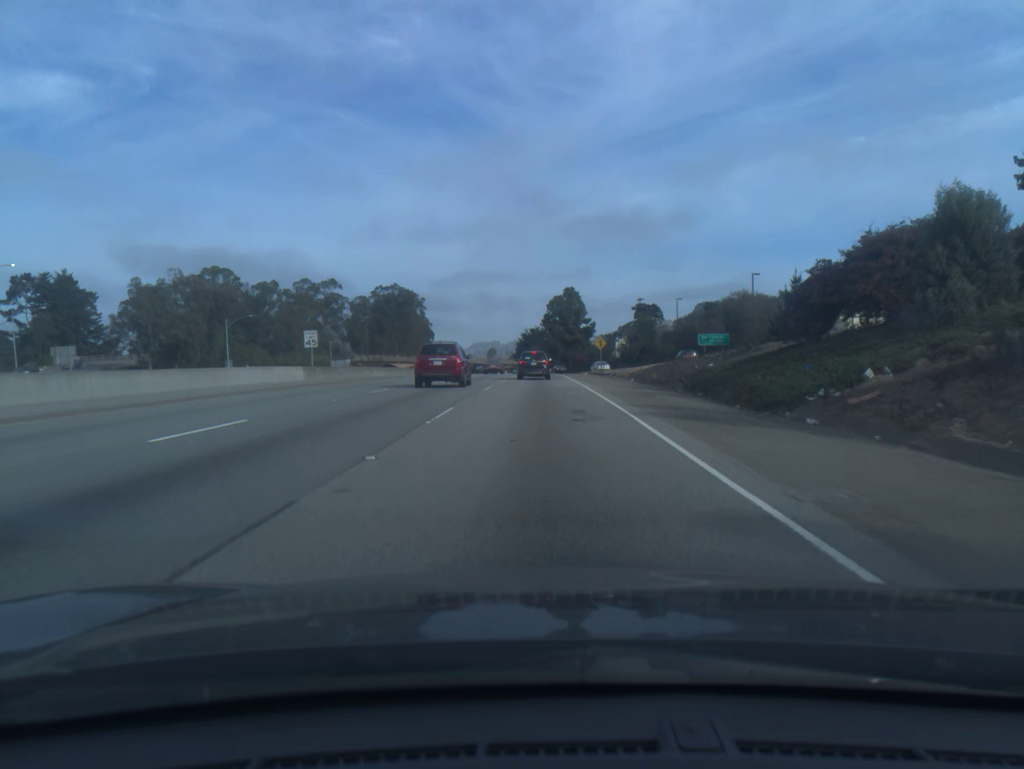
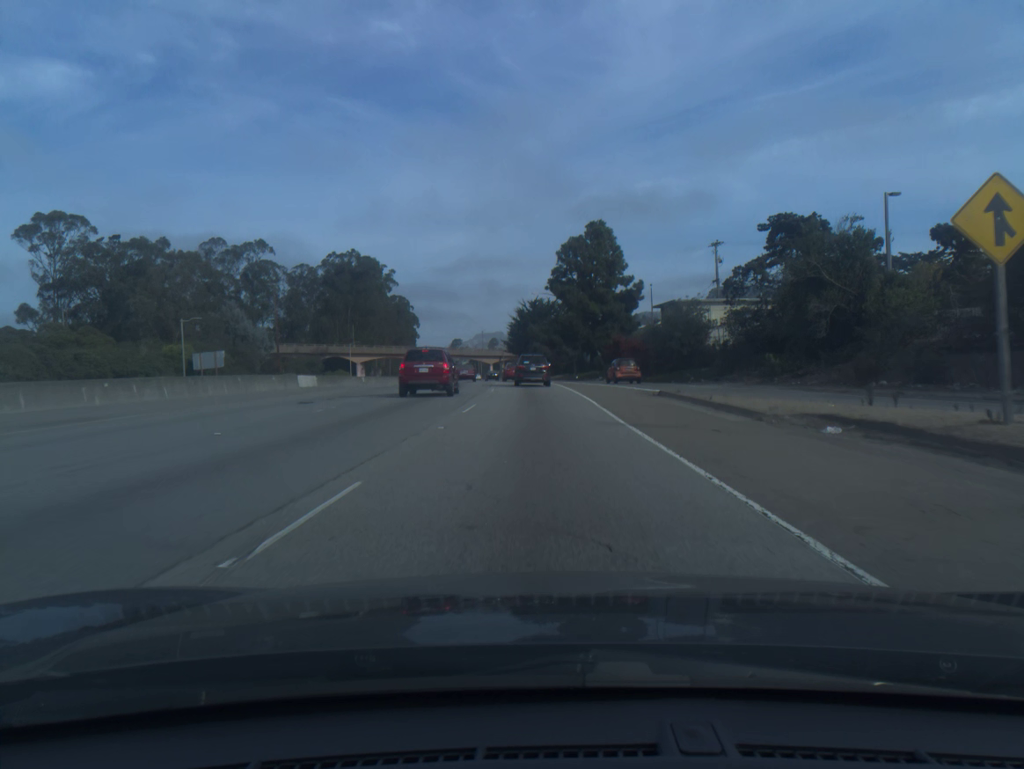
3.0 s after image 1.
(-0.1, +67.7) m; 0°
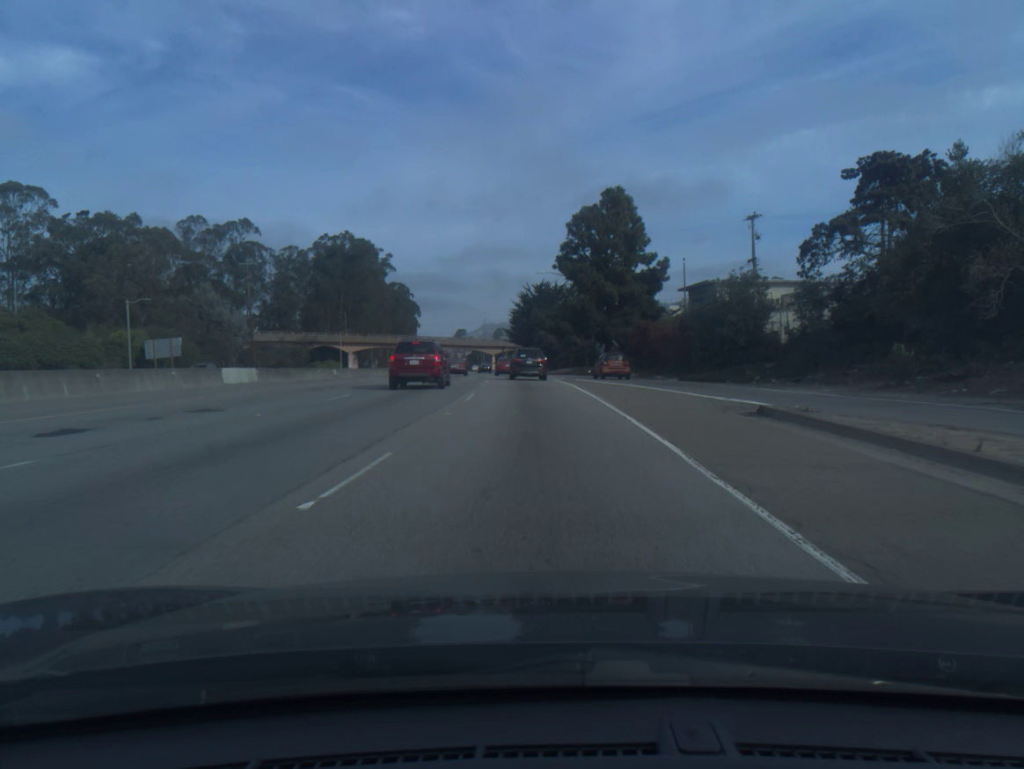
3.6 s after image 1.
(0.0, +13.2) m; 0°
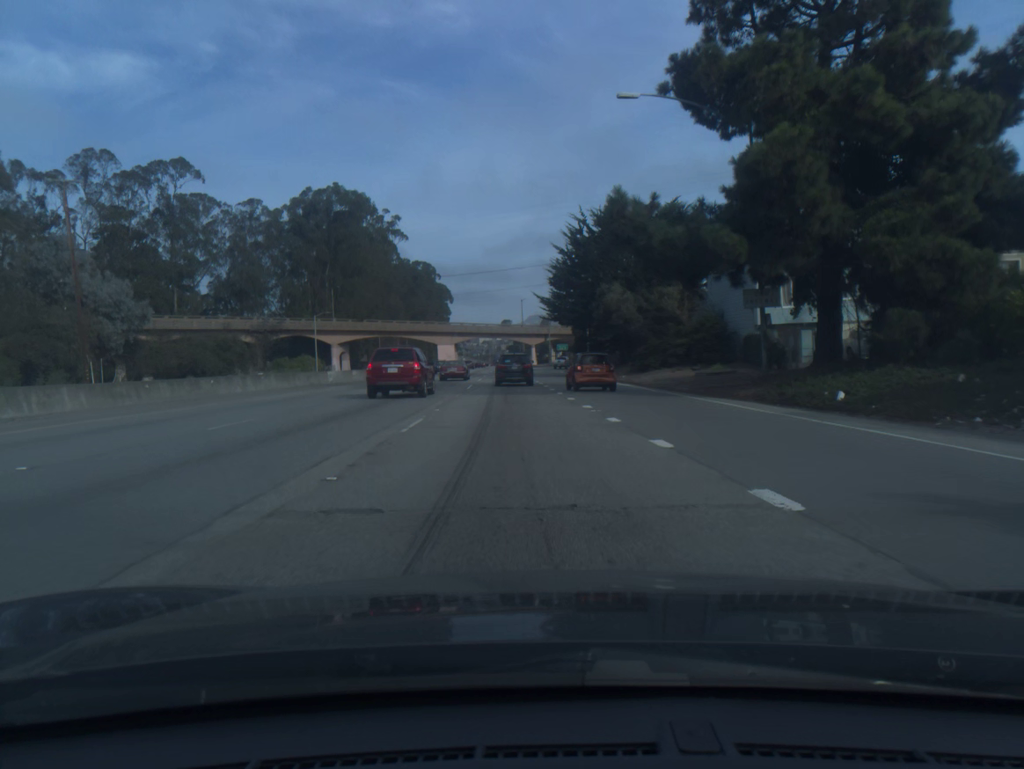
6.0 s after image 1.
(-1.4, +51.2) m; -3°
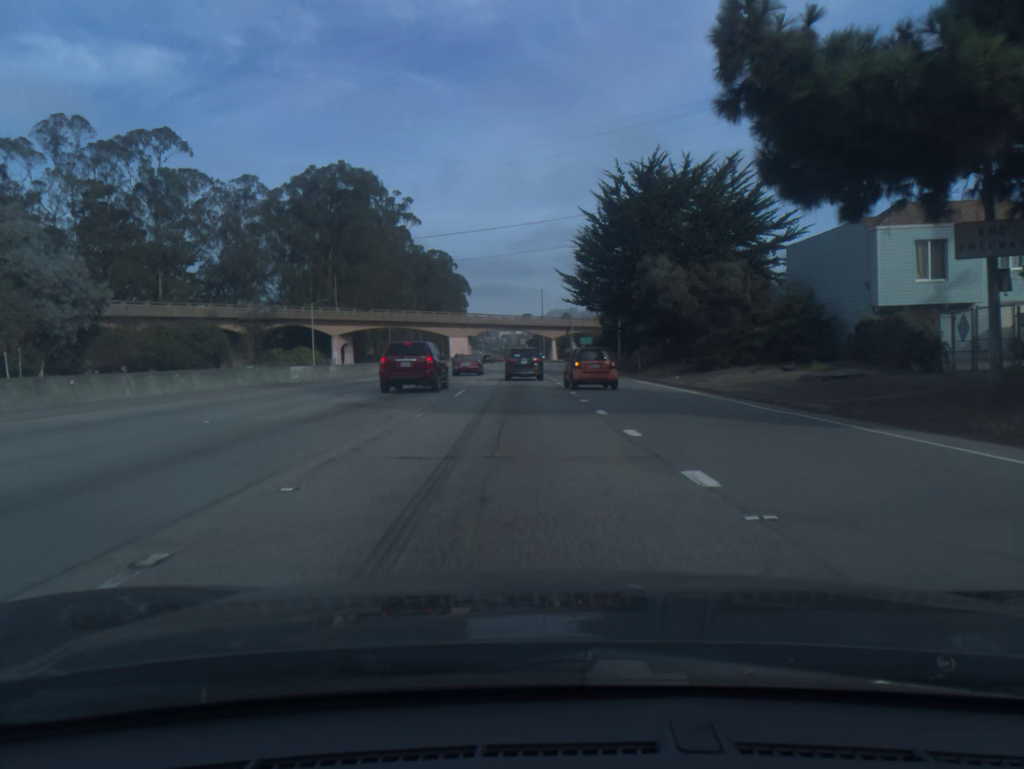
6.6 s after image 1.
(-0.2, +12.6) m; -1°
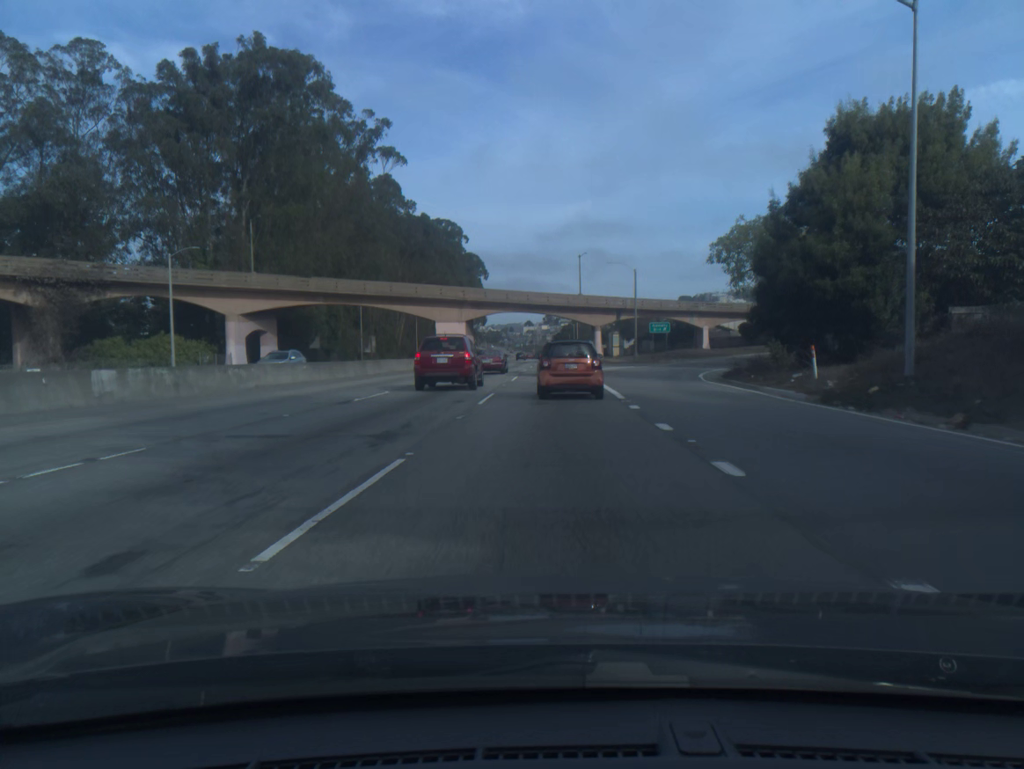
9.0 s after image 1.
(-1.6, +49.0) m; -2°
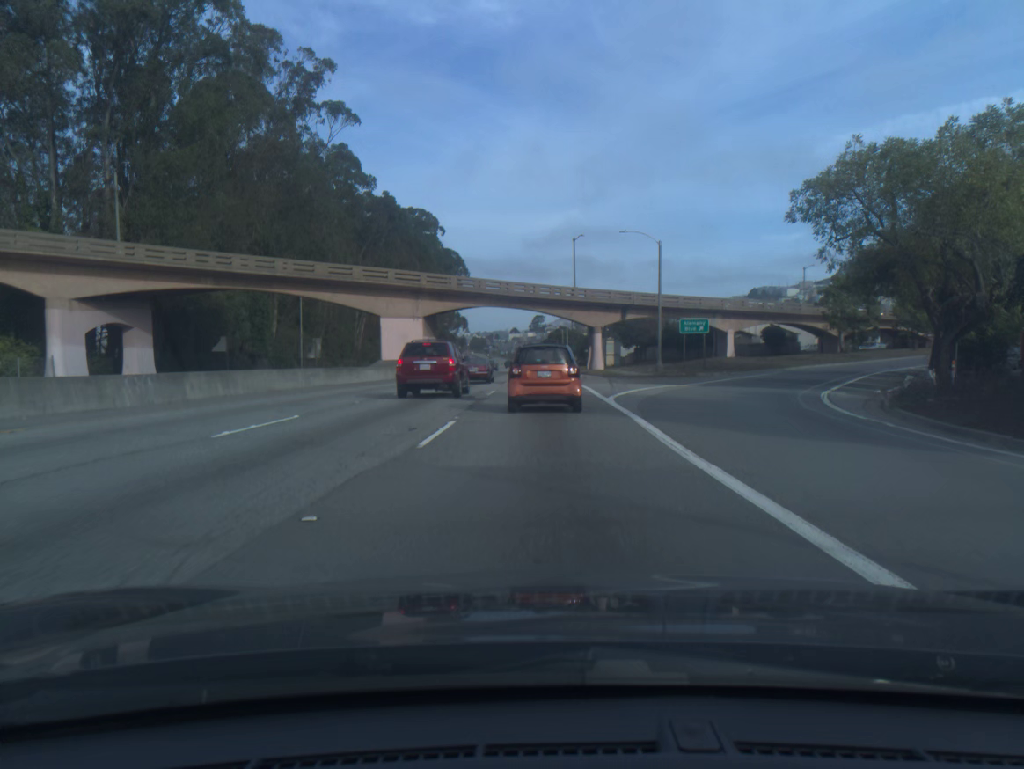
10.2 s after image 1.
(+0.2, +22.8) m; +1°
